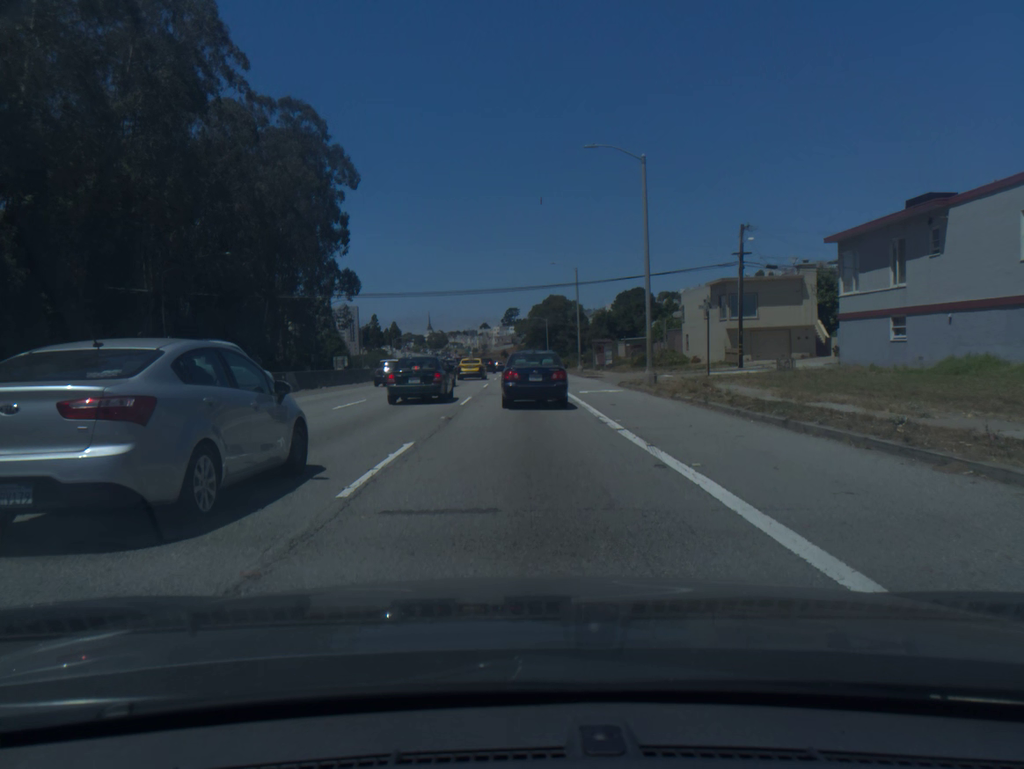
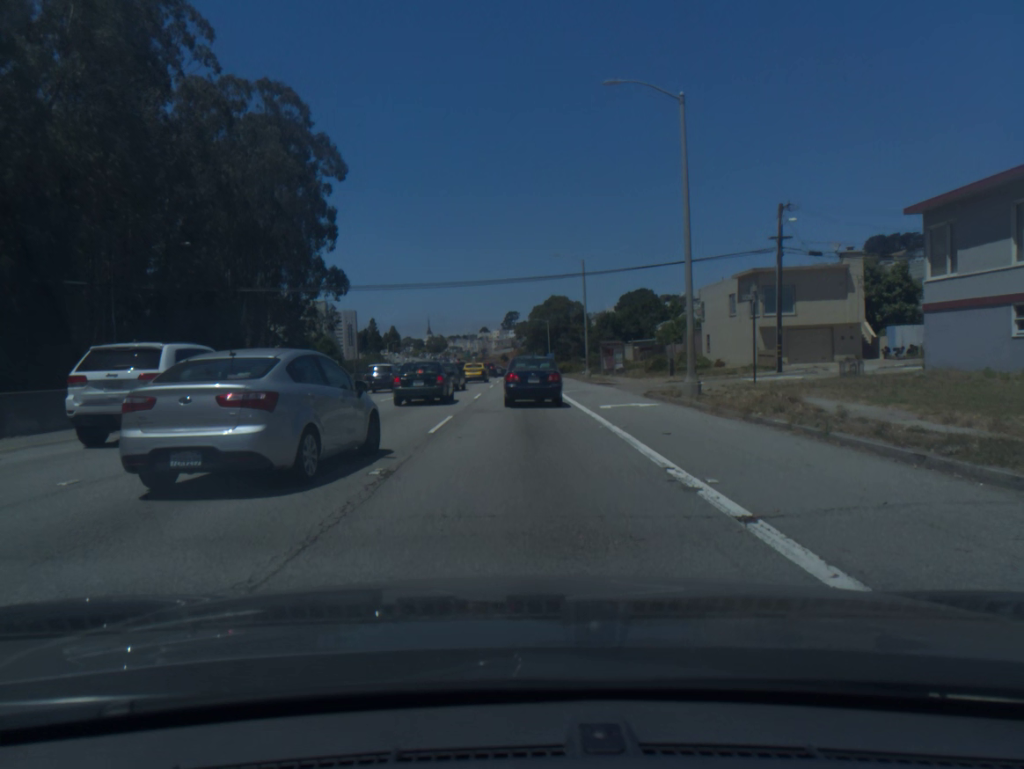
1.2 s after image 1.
(0.0, +7.6) m; 0°
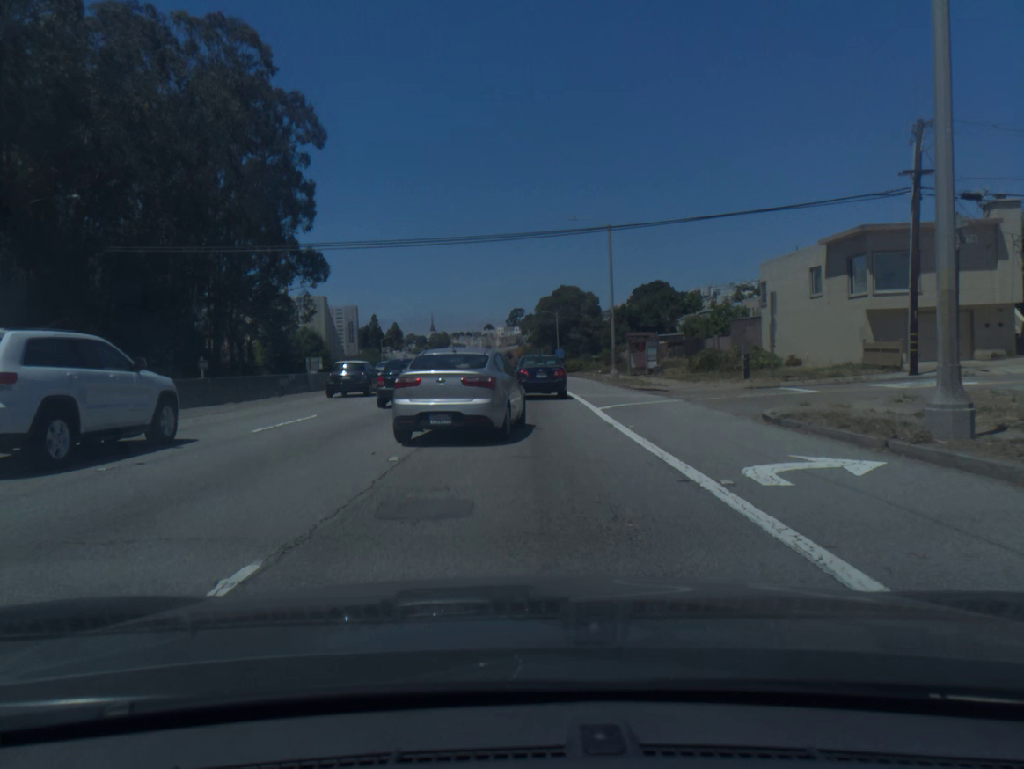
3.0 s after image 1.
(-0.1, +14.0) m; -1°
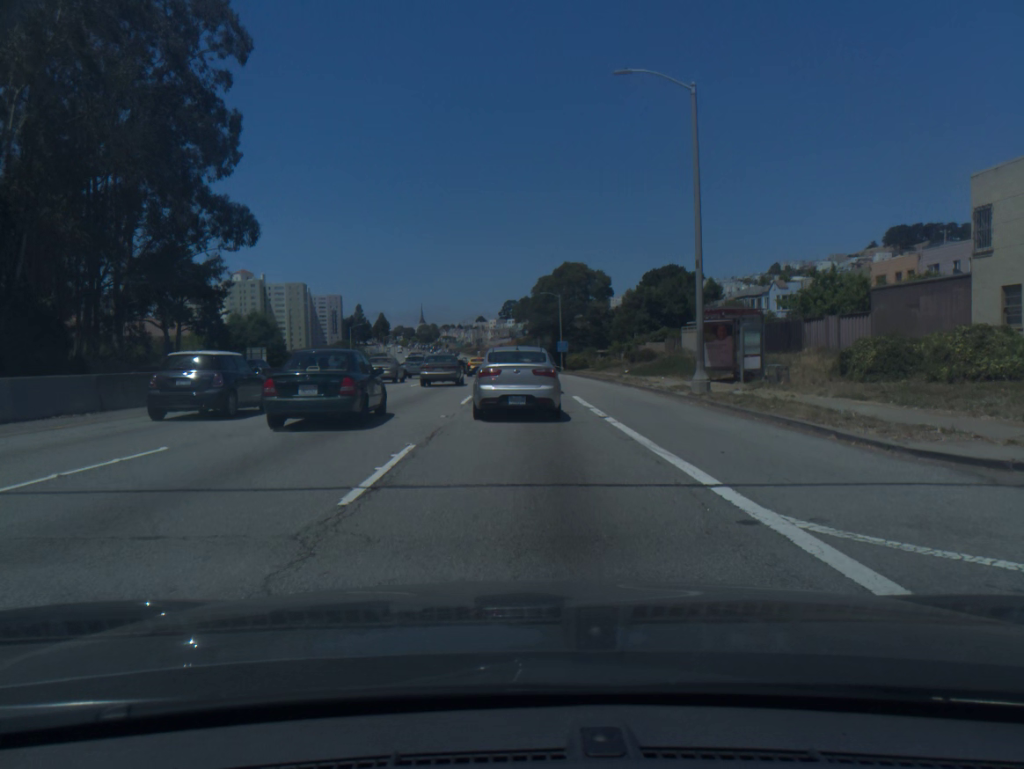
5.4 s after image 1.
(0.0, +22.8) m; 0°
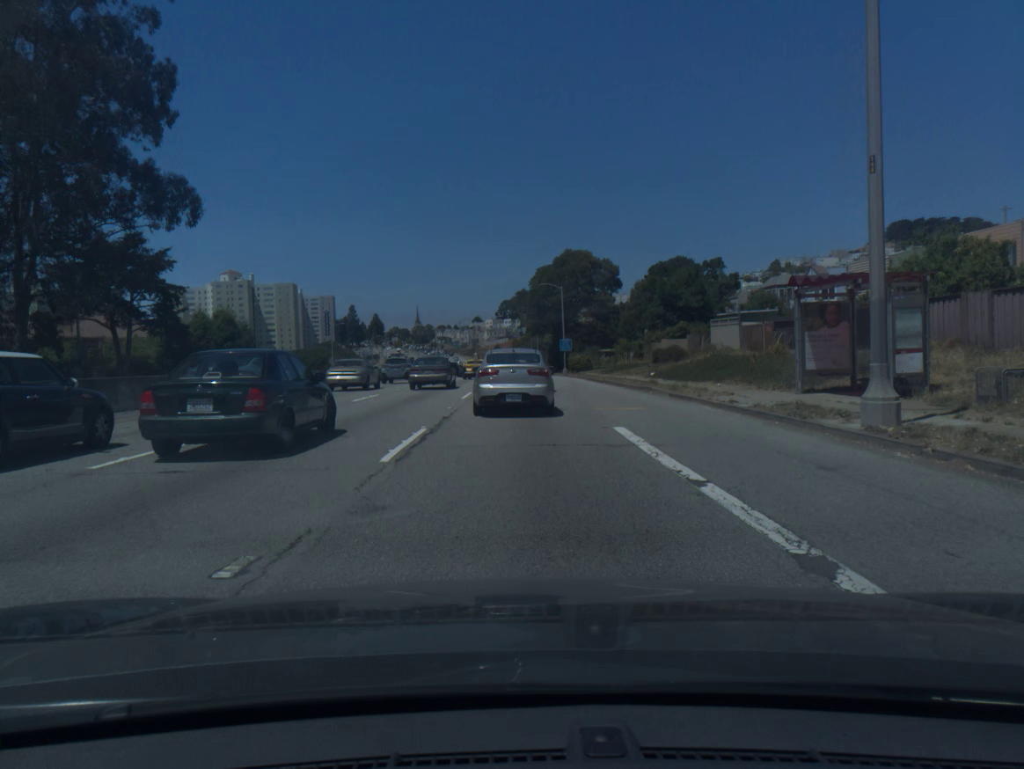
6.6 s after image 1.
(+0.1, +11.9) m; 0°
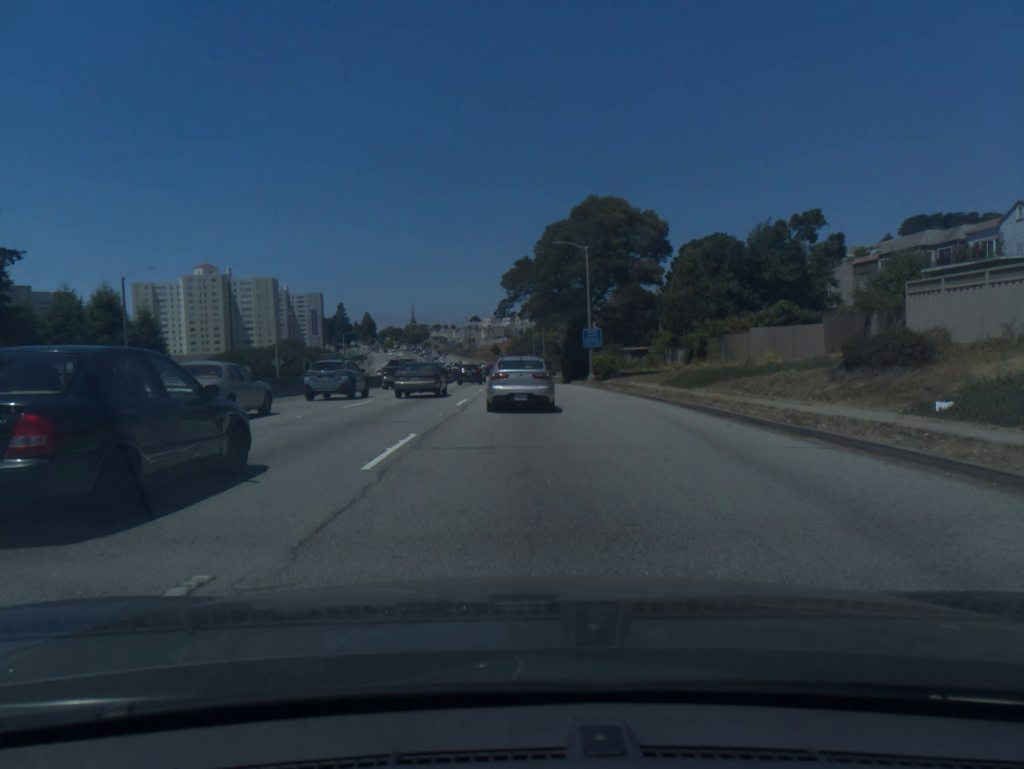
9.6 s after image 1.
(0.0, +29.8) m; 0°
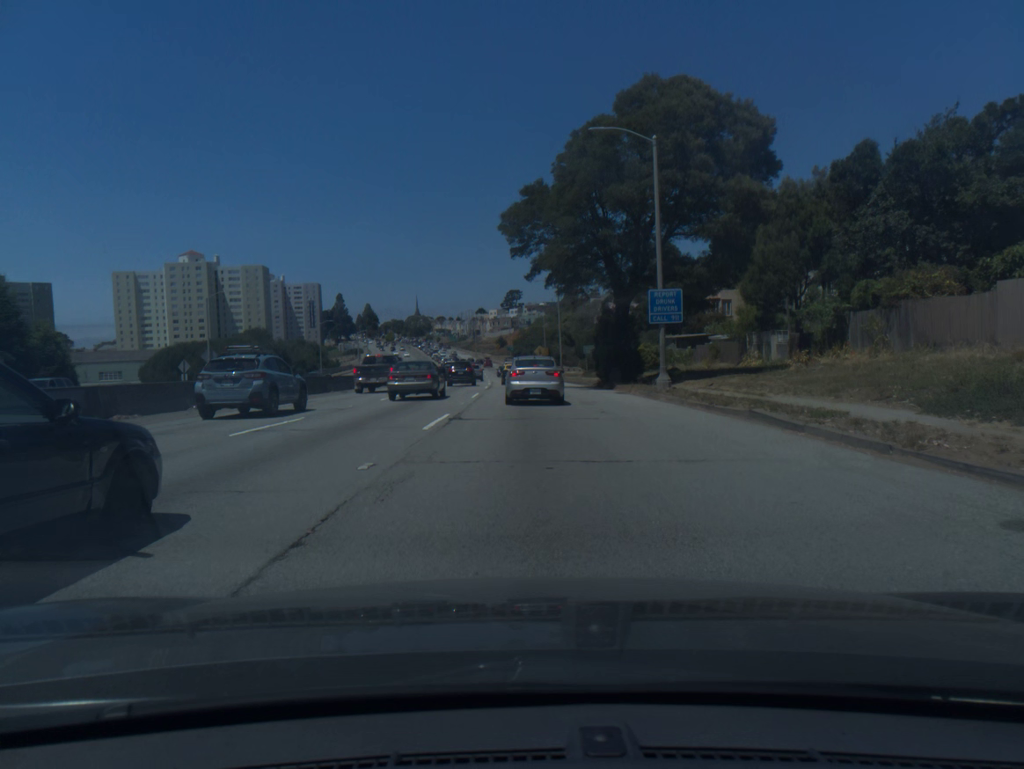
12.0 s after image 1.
(-0.1, +24.5) m; -1°
